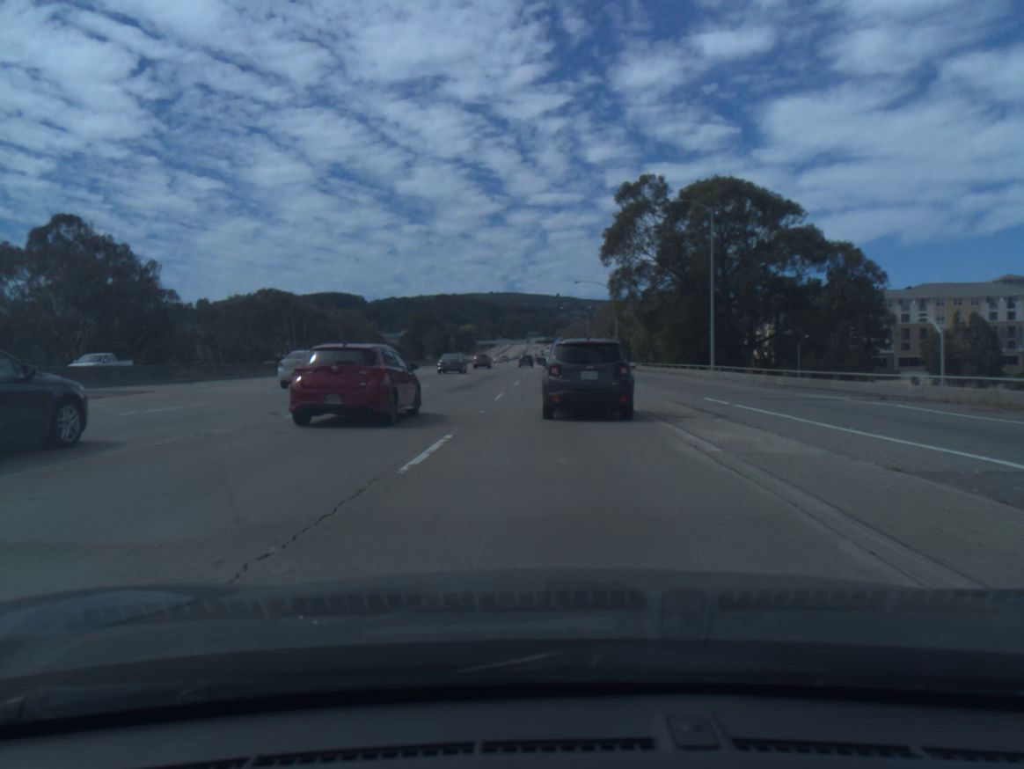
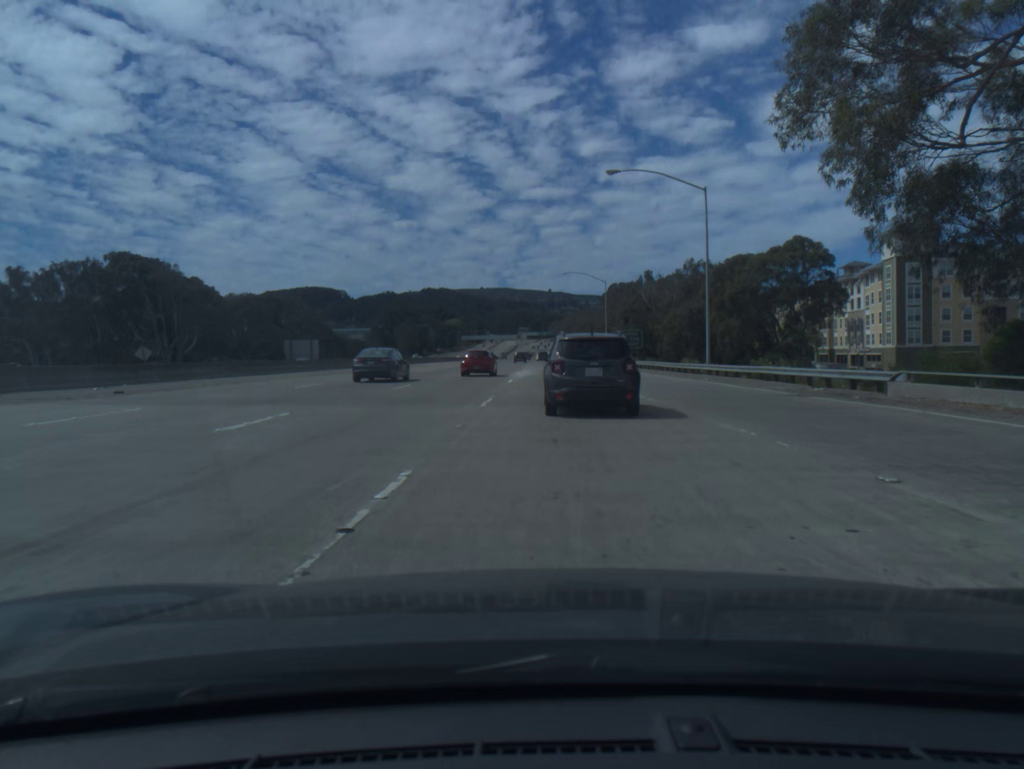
(+0.3, +62.2) m; +1°
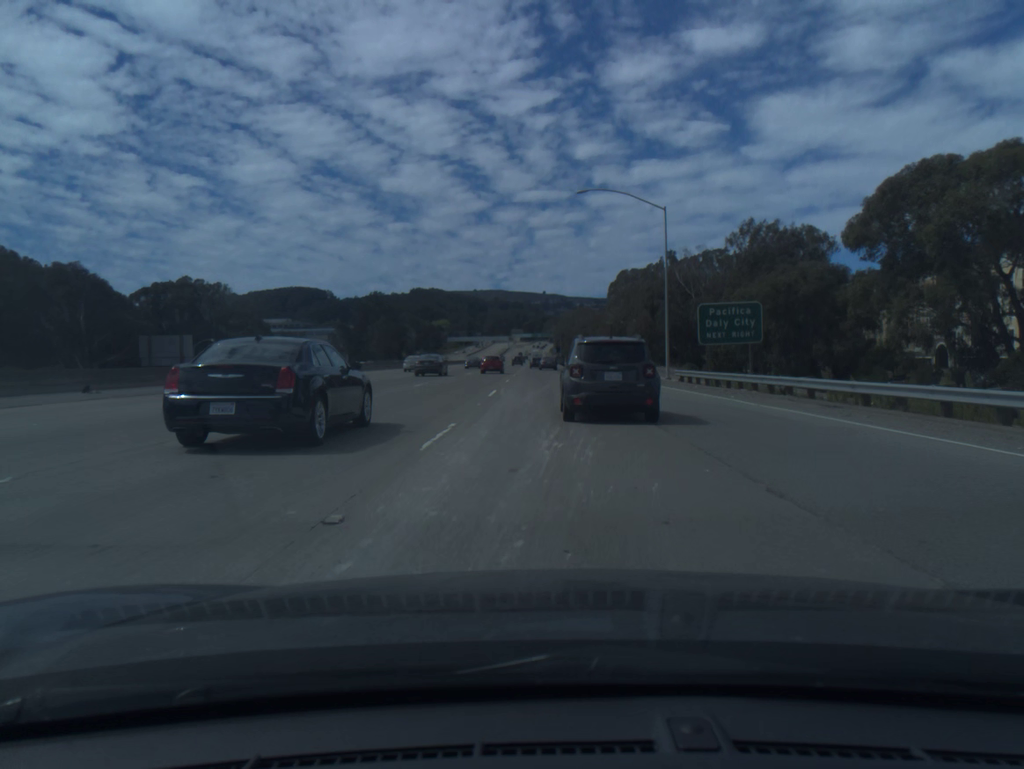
(+0.1, +51.7) m; 0°
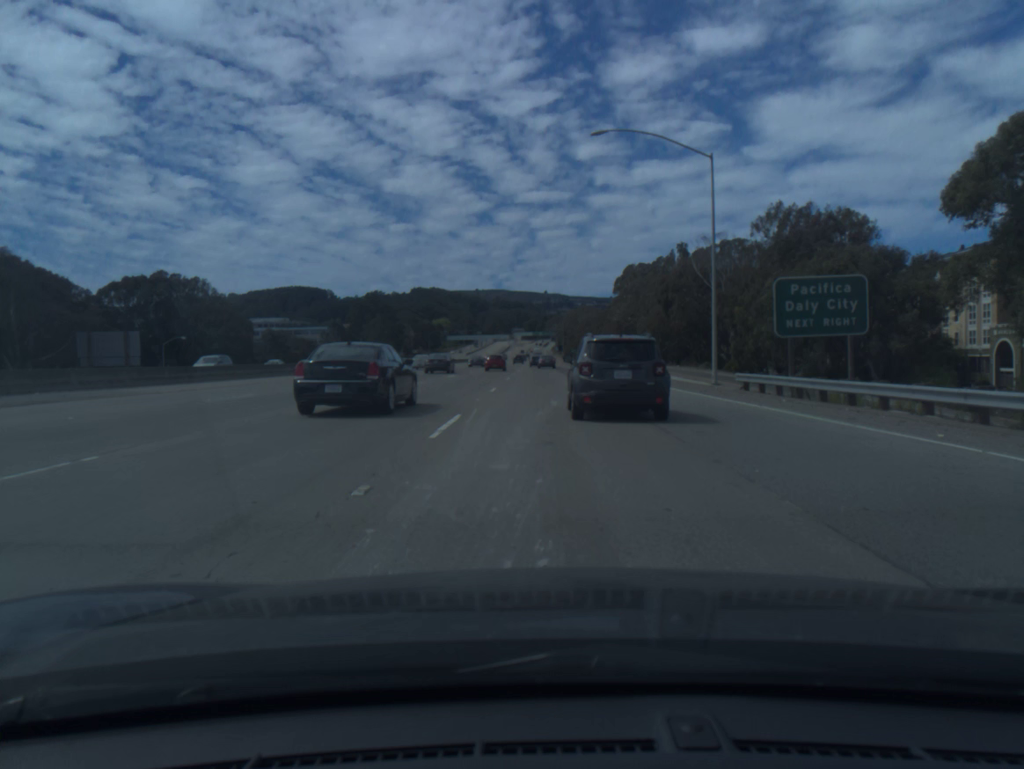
(0.0, +13.3) m; 0°
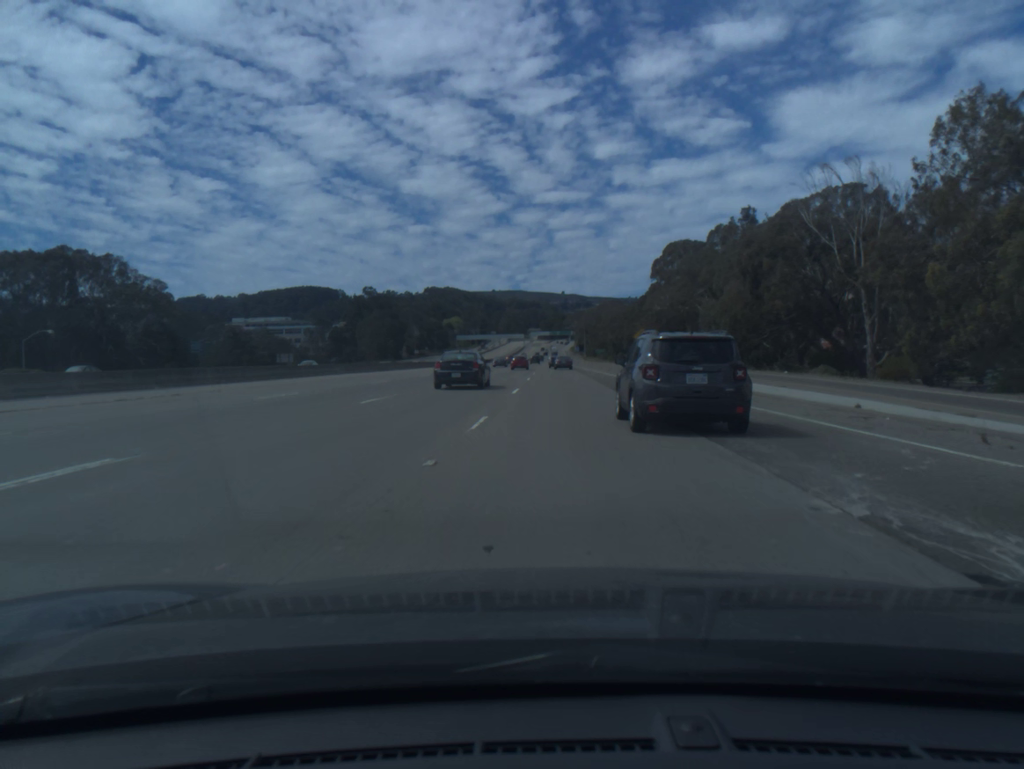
(-0.4, +41.9) m; -1°
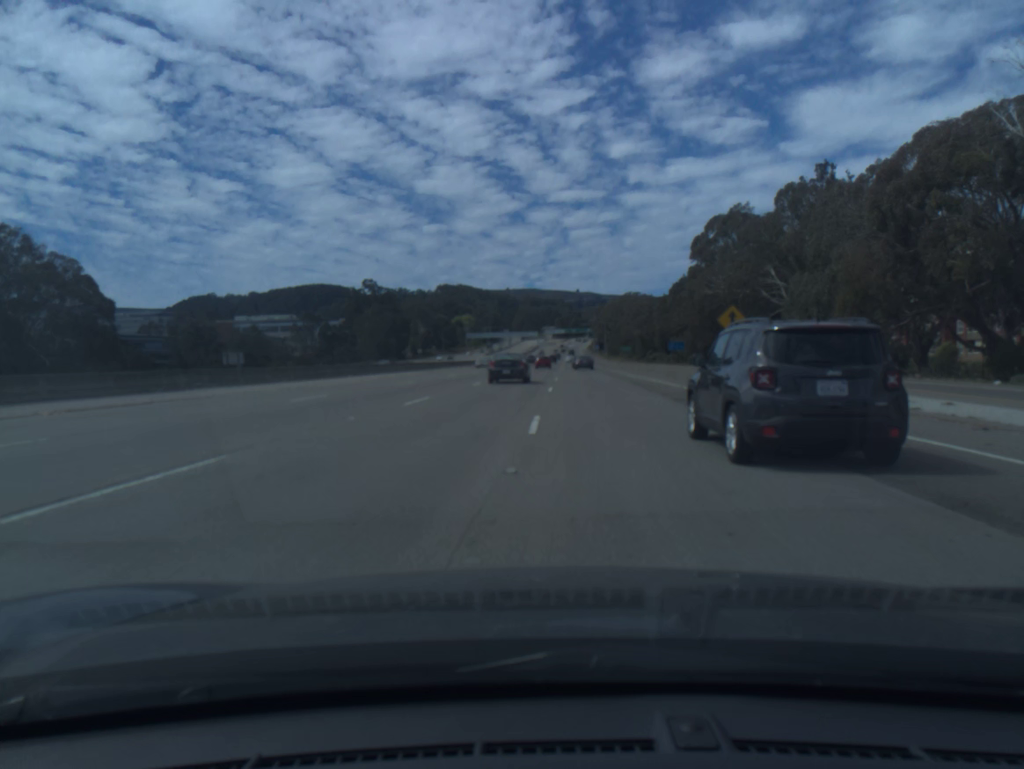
(-0.3, +29.6) m; -1°
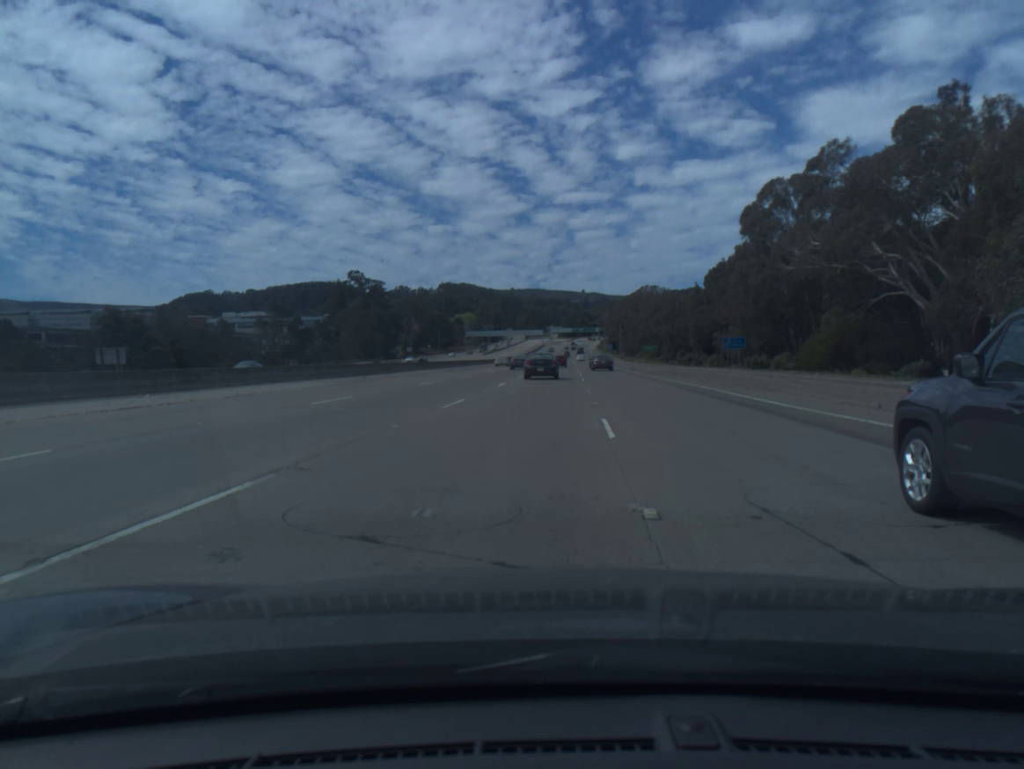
(-0.2, +31.1) m; 0°
